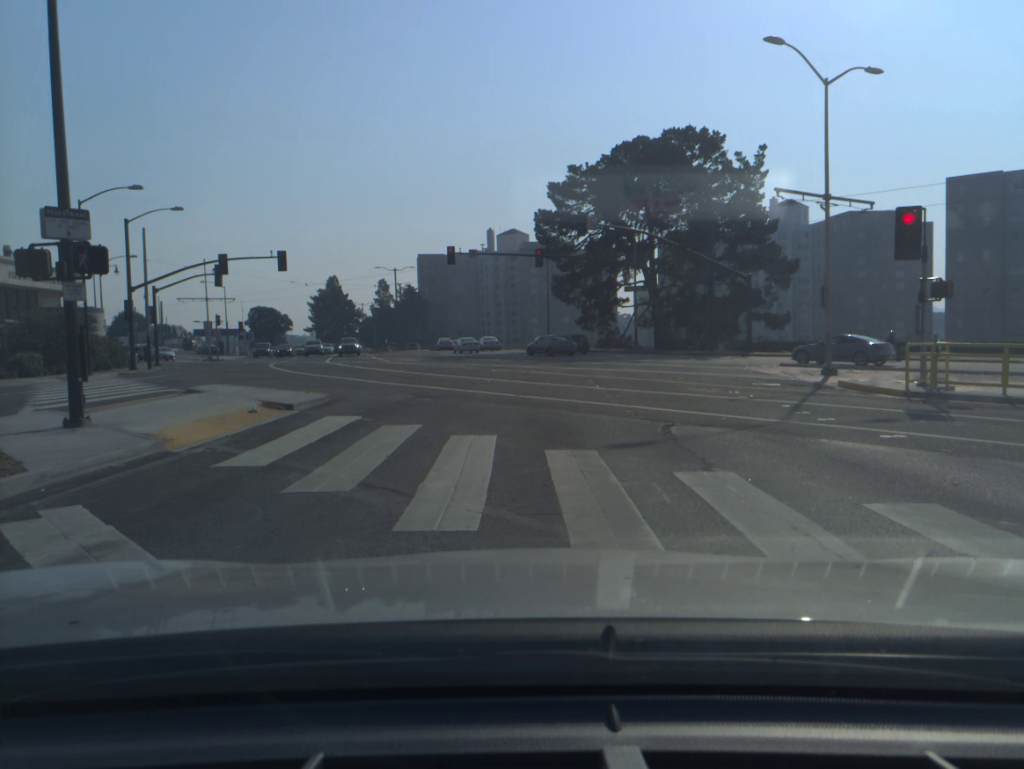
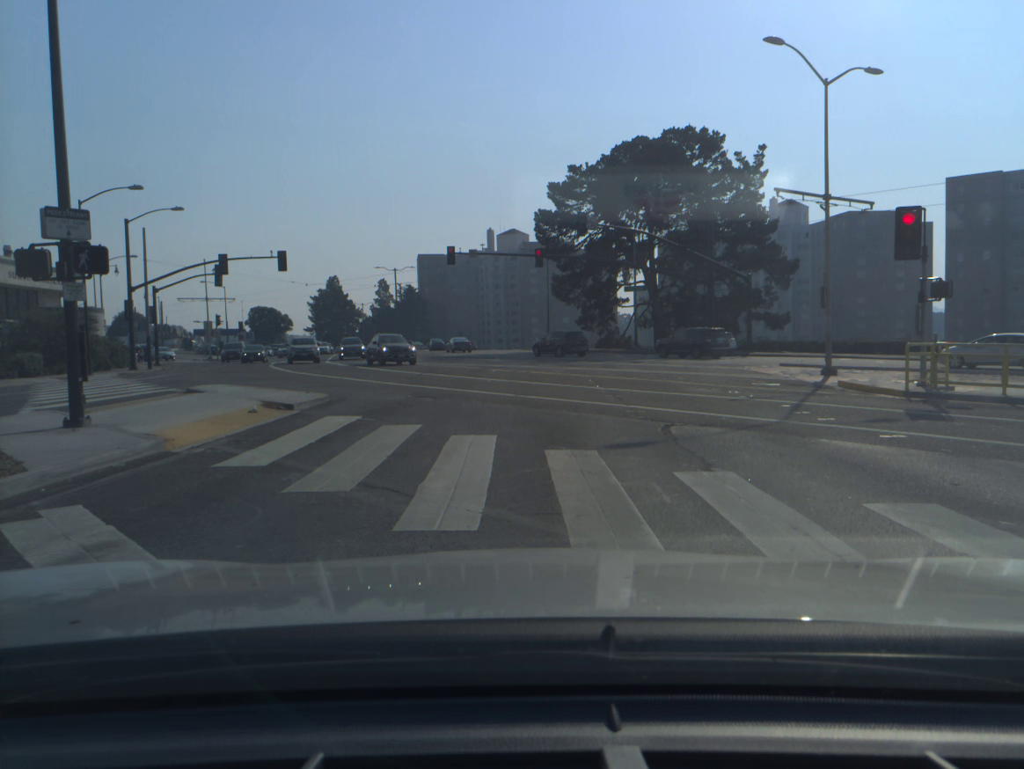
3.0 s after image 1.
(0.0, 0.0) m; 0°
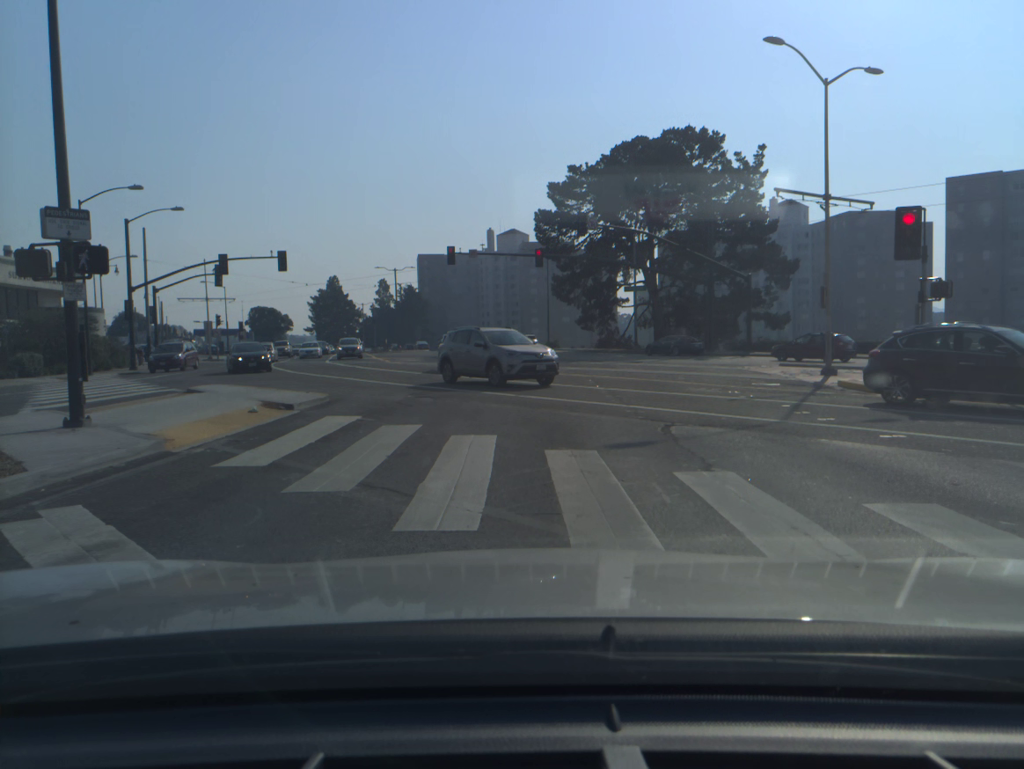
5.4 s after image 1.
(0.0, 0.0) m; 0°
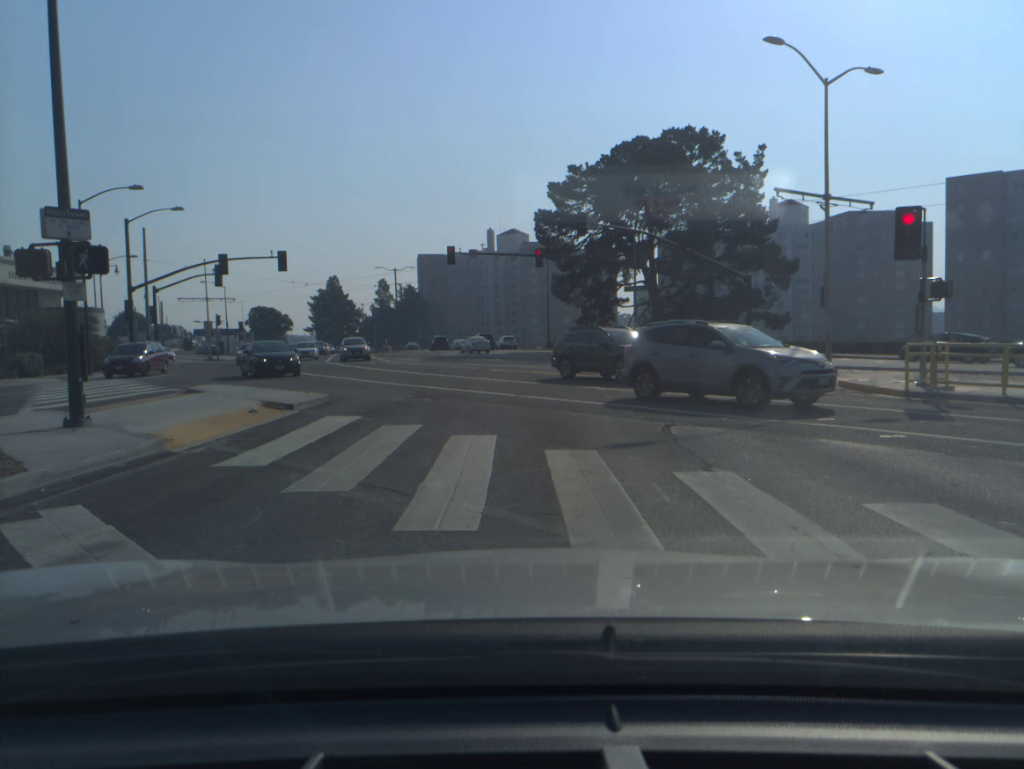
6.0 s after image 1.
(0.0, 0.0) m; 0°
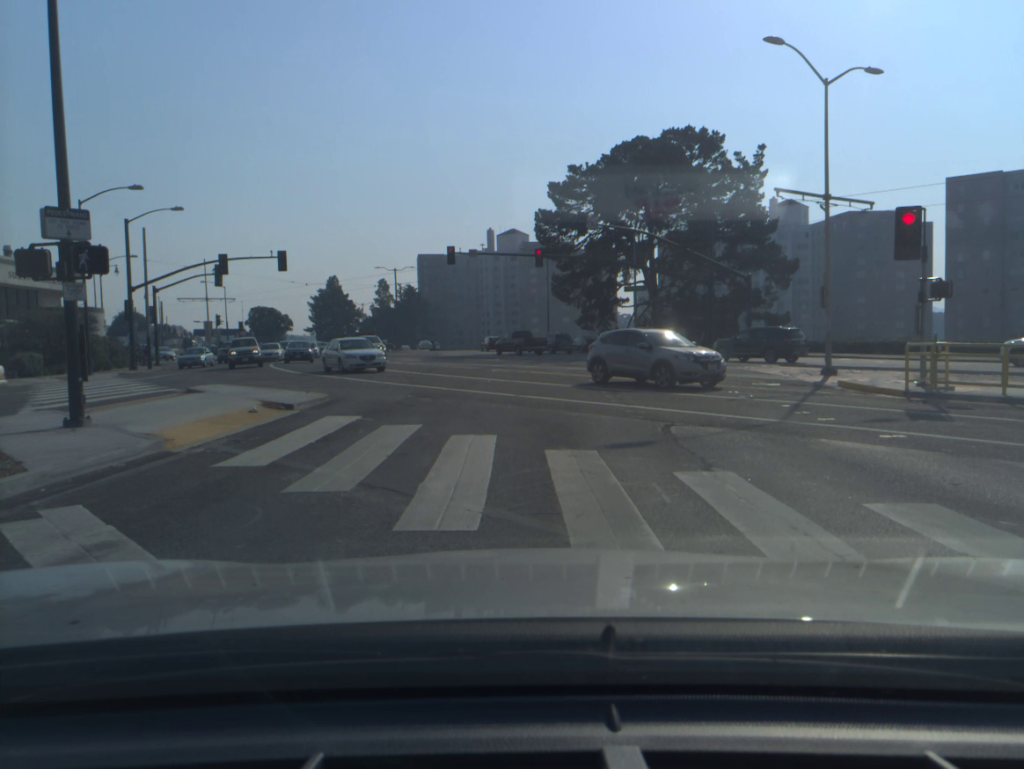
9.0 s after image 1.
(0.0, 0.0) m; 0°
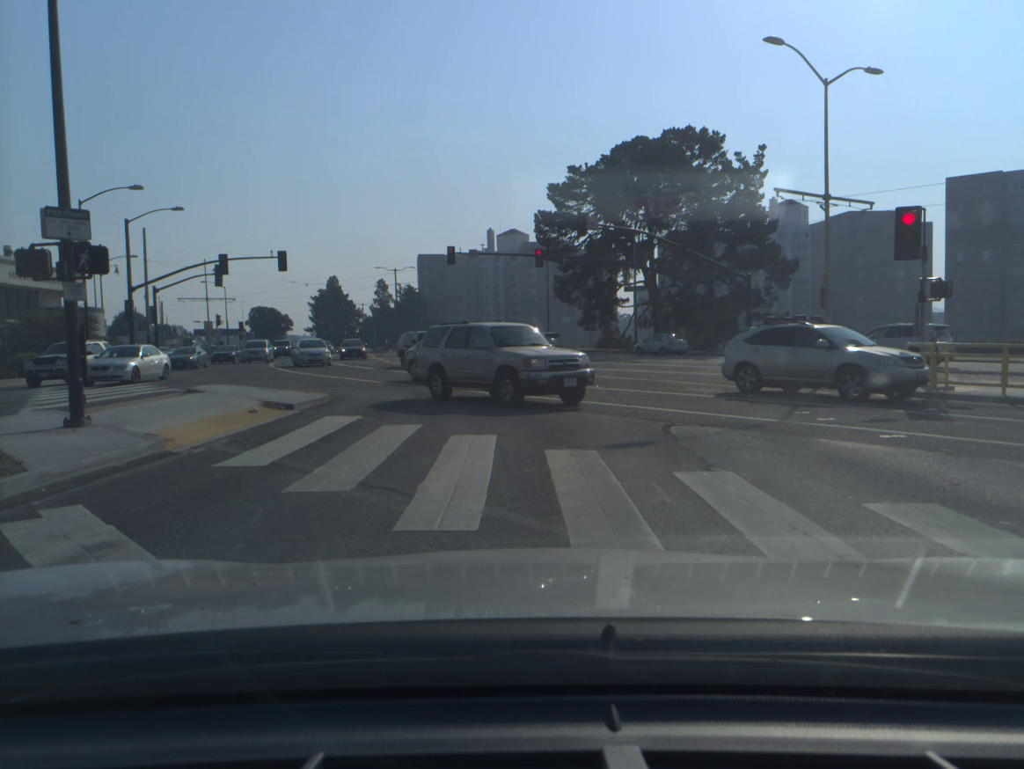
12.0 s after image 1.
(0.0, 0.0) m; 0°
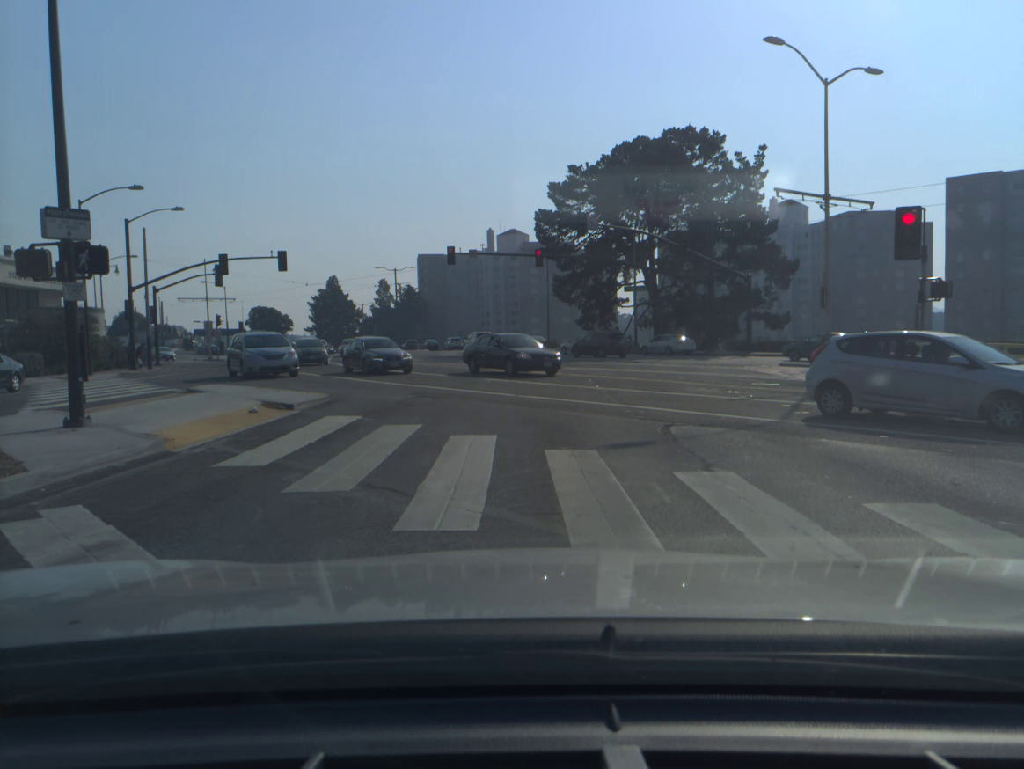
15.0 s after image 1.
(0.0, 0.0) m; 0°
